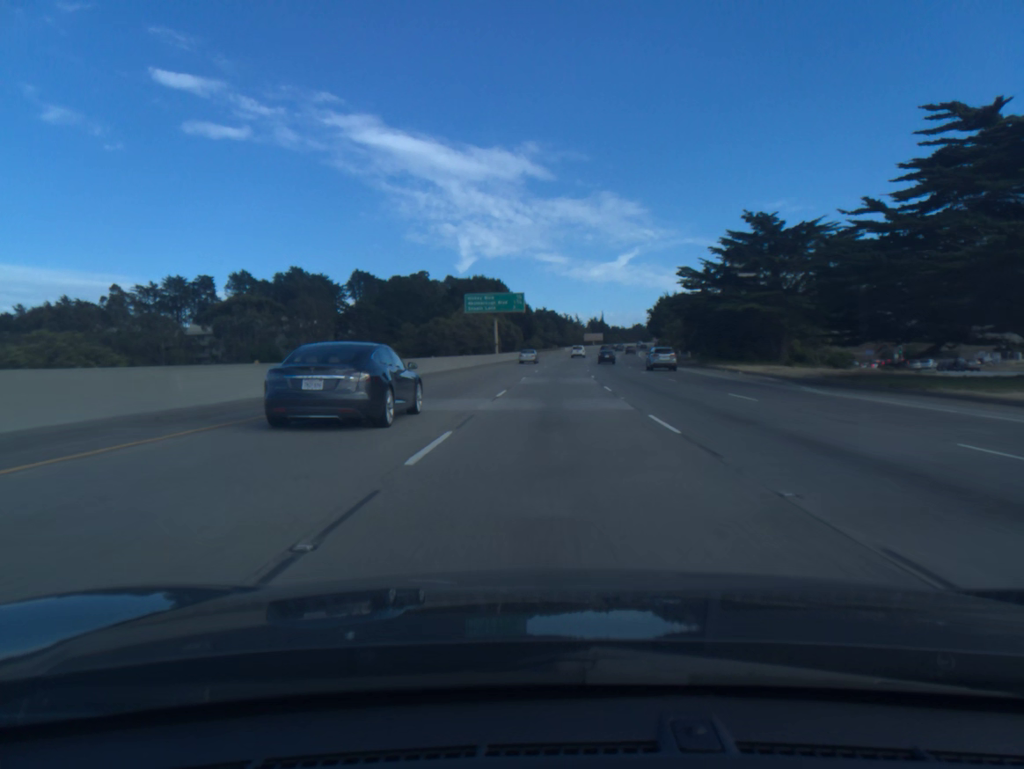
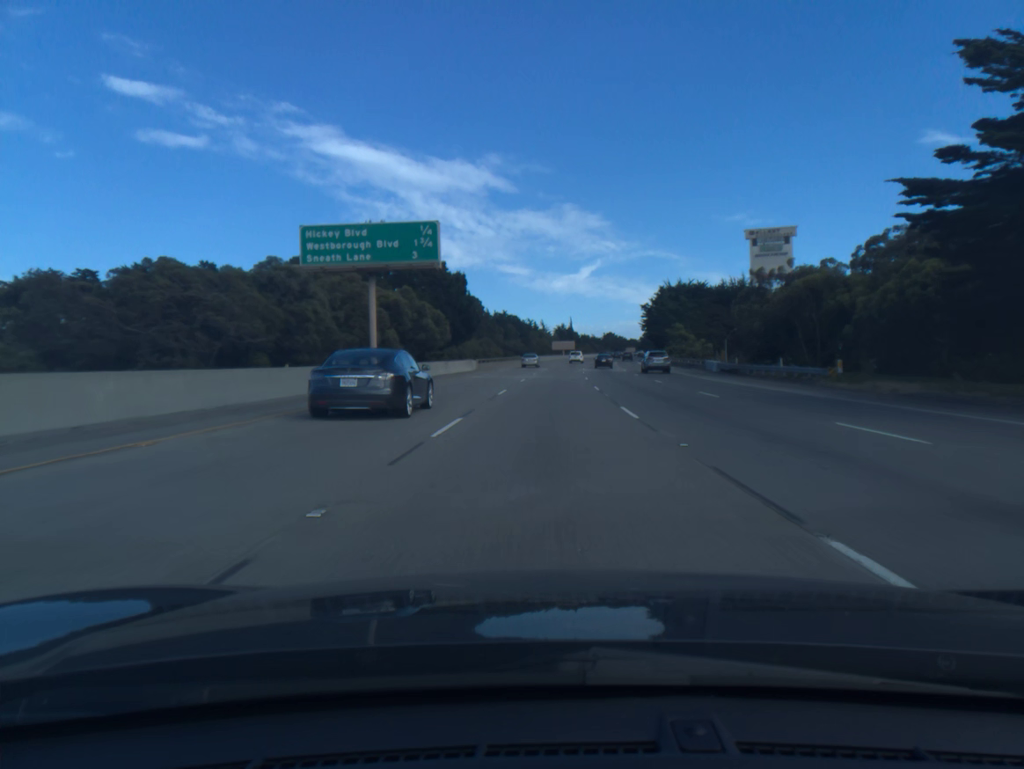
(+1.5, +54.7) m; +3°
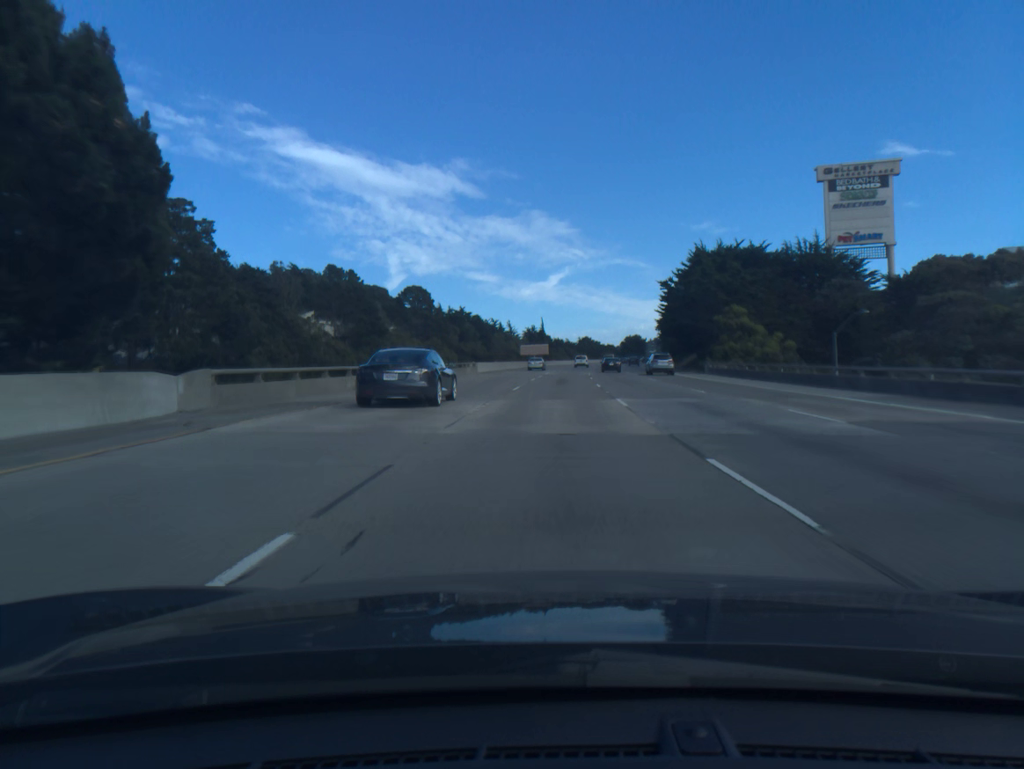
(+1.1, +54.5) m; +2°
